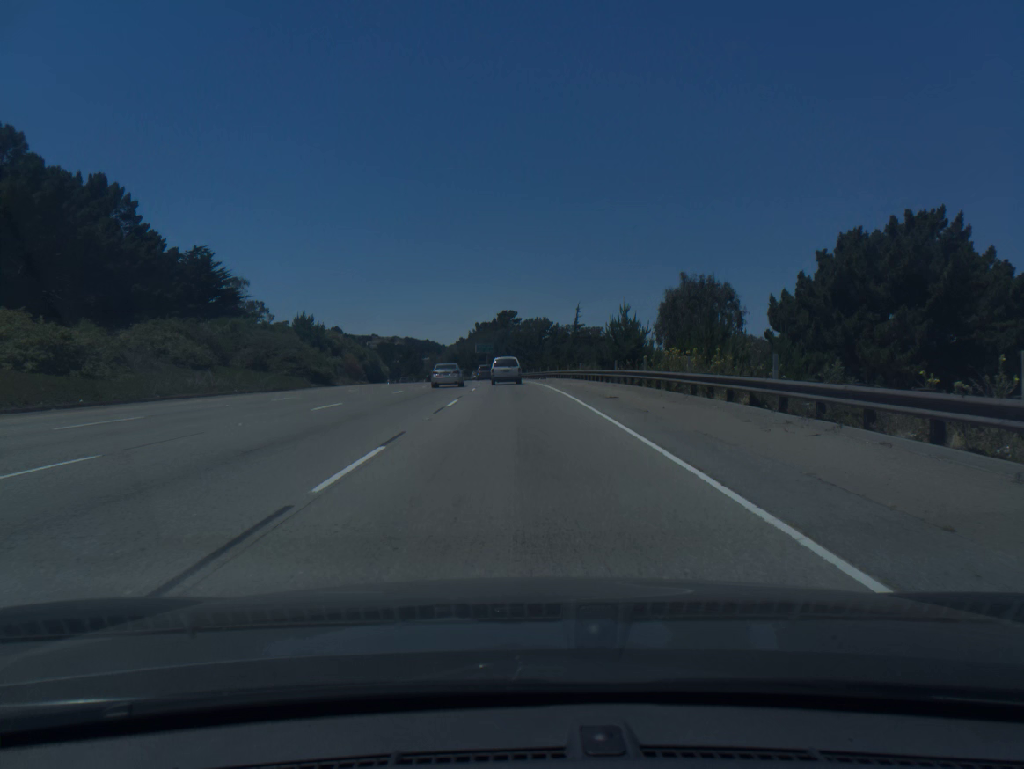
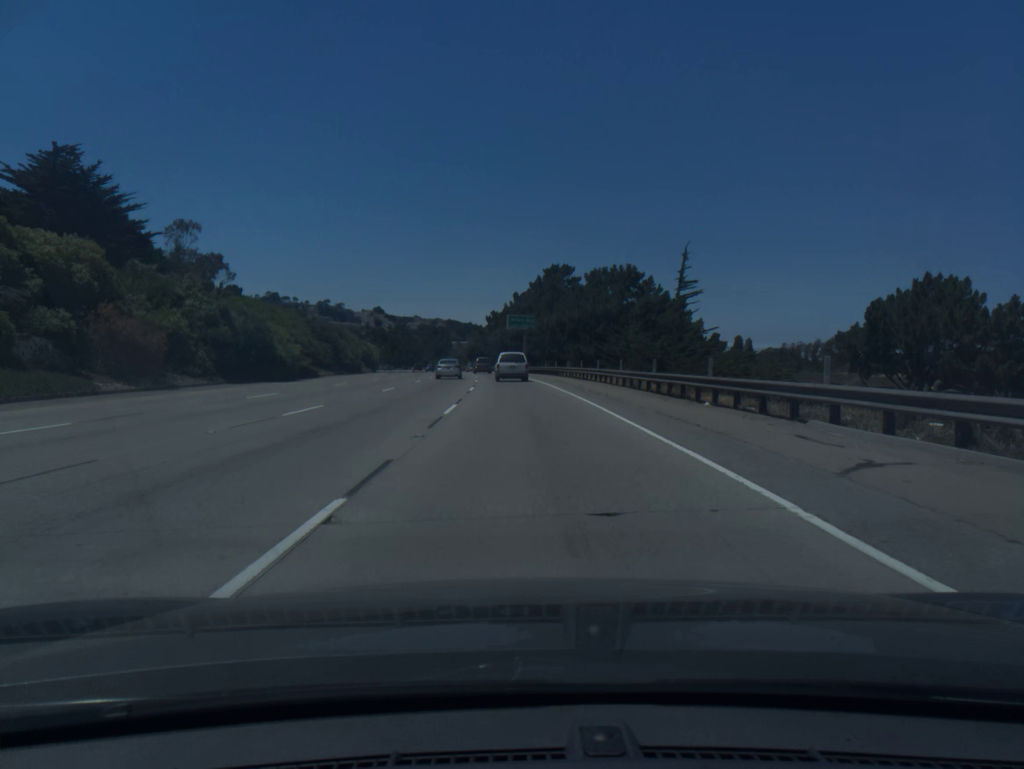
(-1.5, +62.7) m; -3°
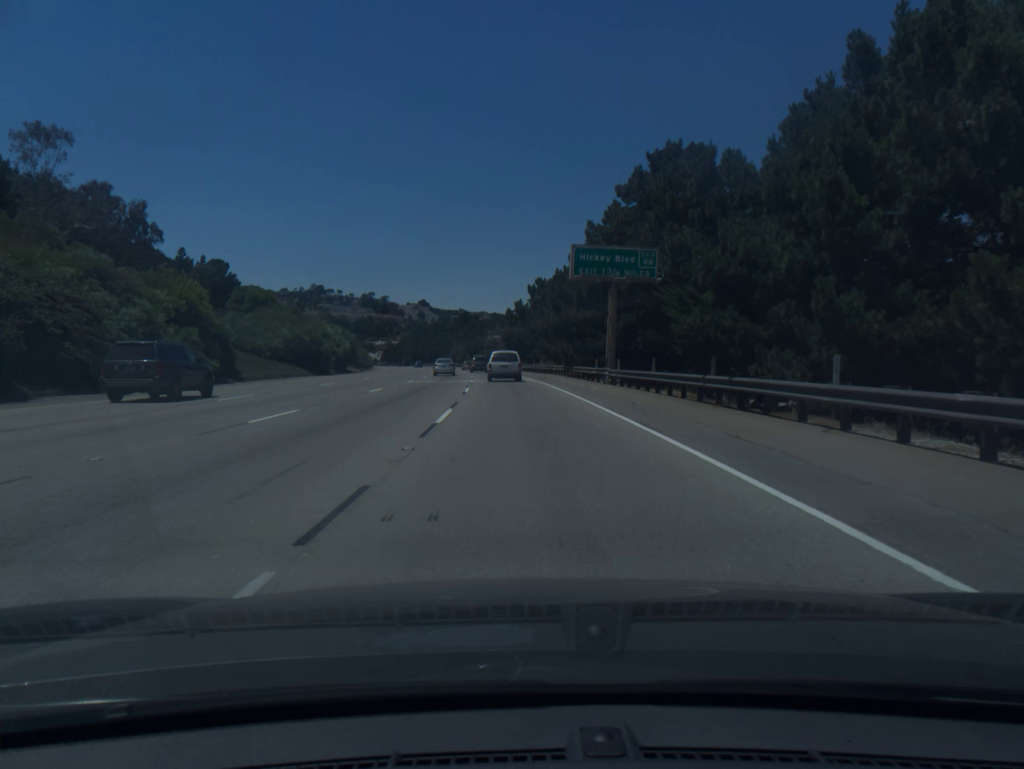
(-1.8, +61.2) m; -3°
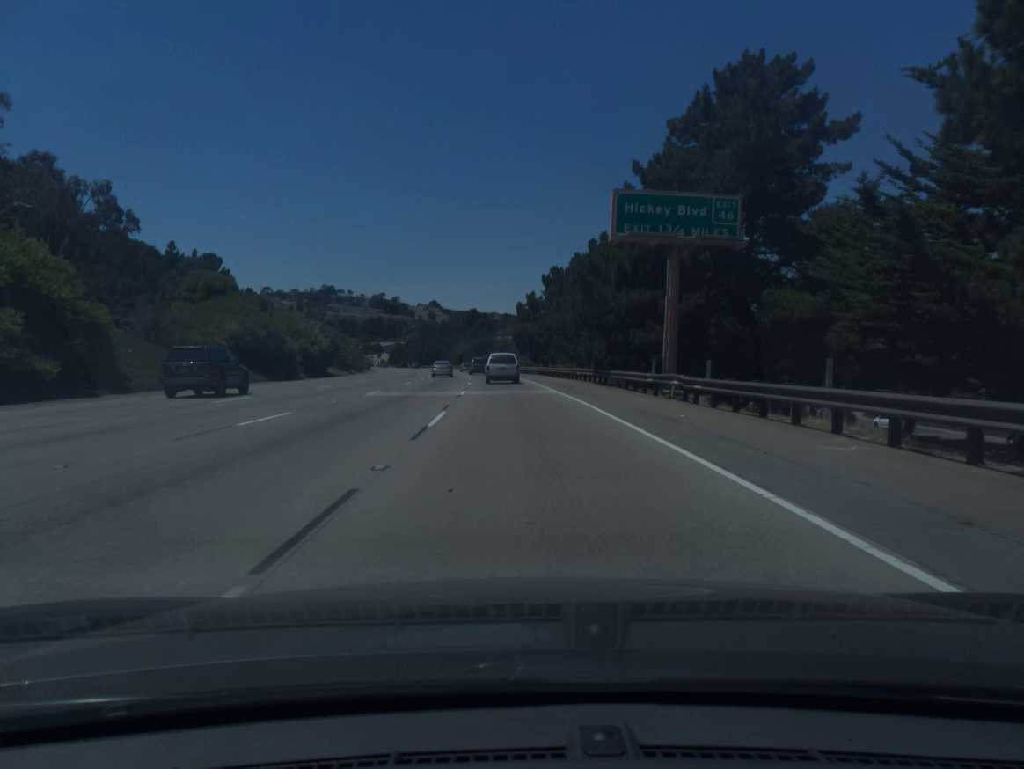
(-0.1, +15.0) m; -1°
